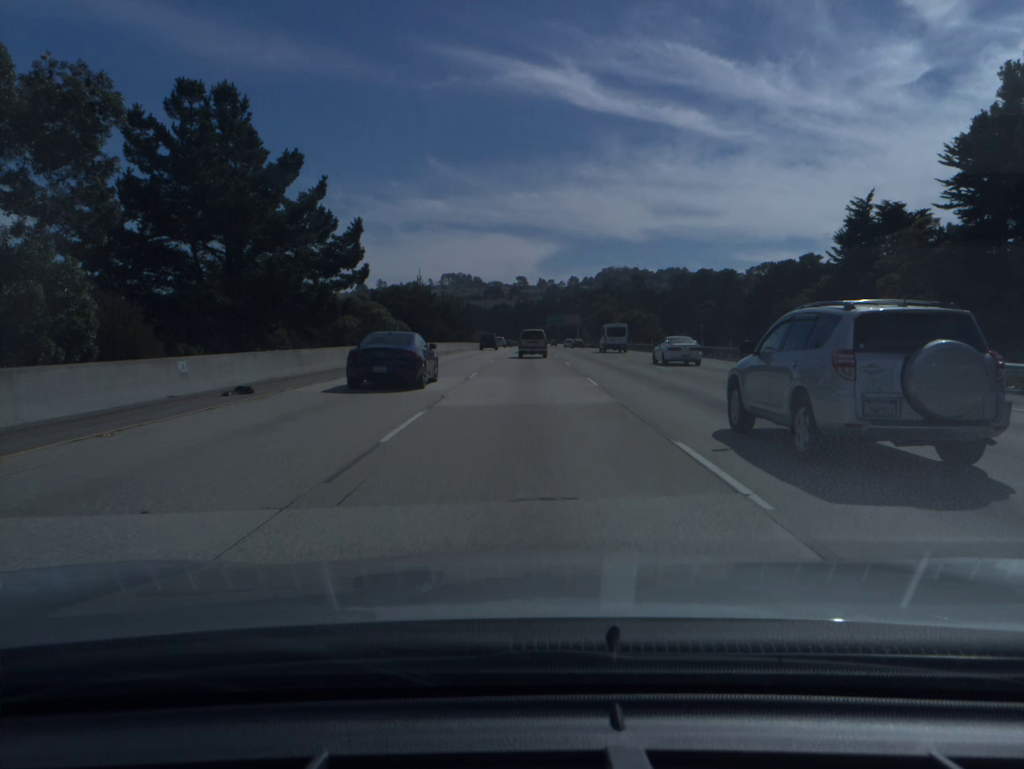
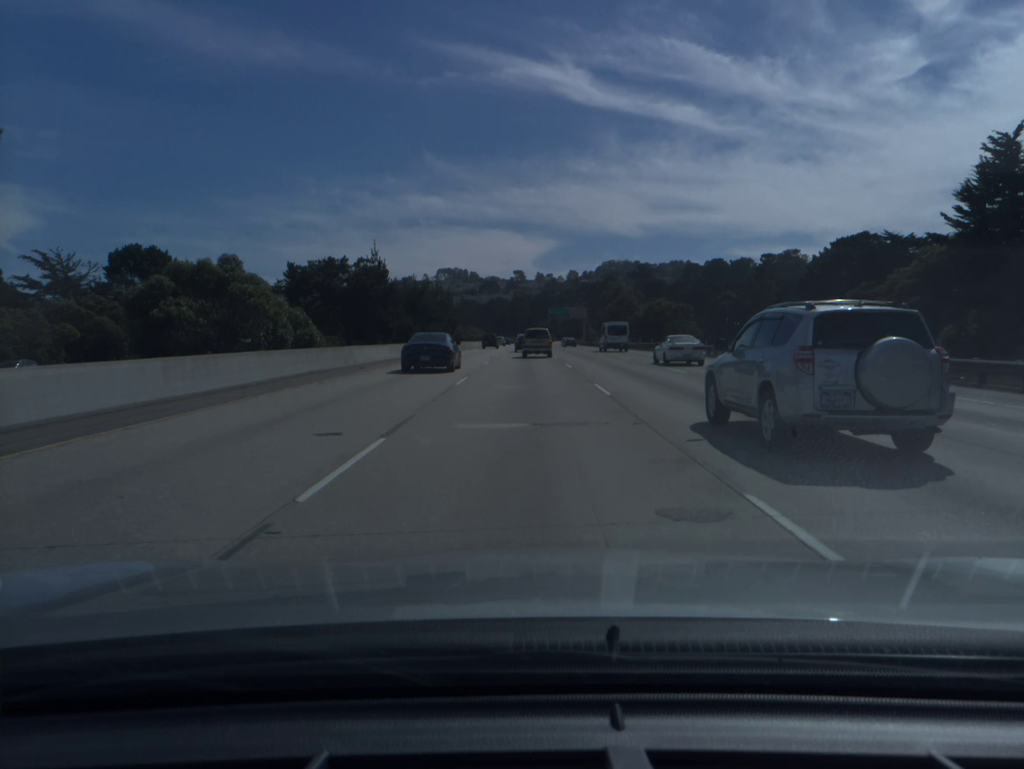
(+0.1, +32.7) m; 0°
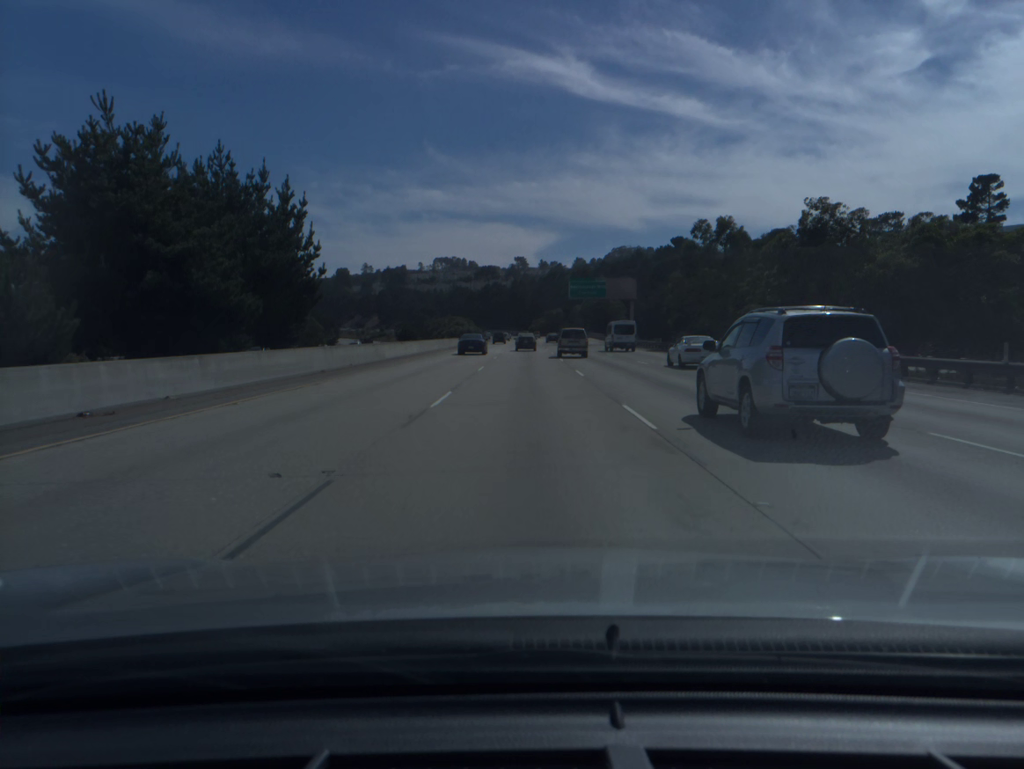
(-0.2, +79.4) m; 0°
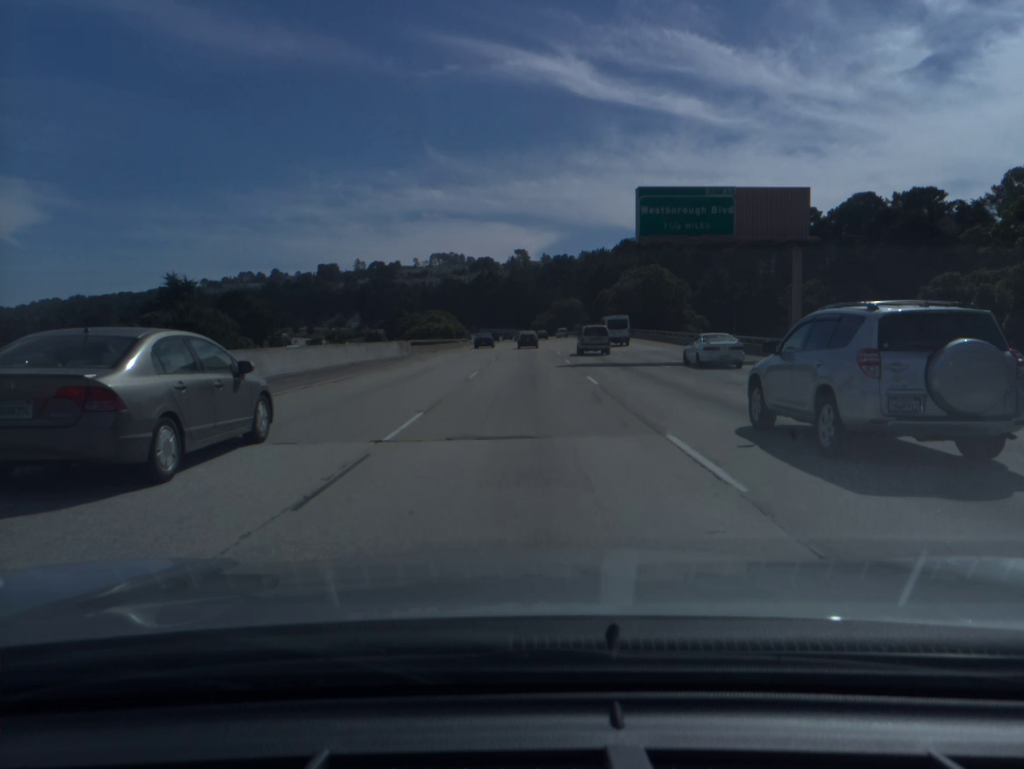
(0.0, +63.3) m; 0°
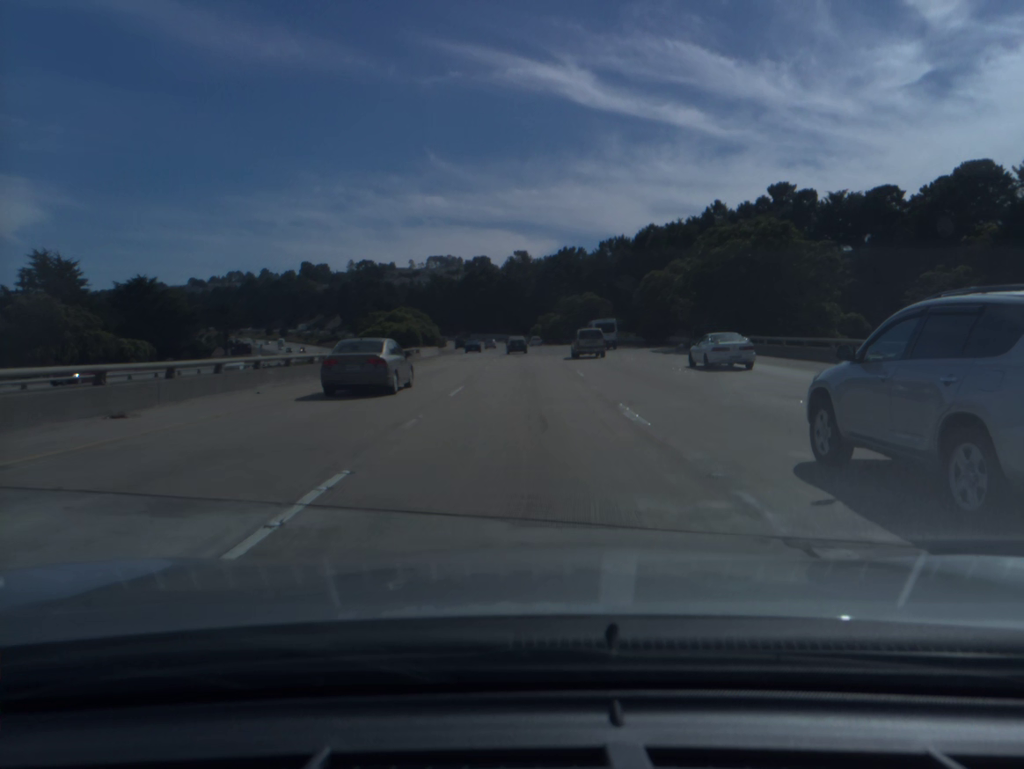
(0.0, +48.0) m; 0°
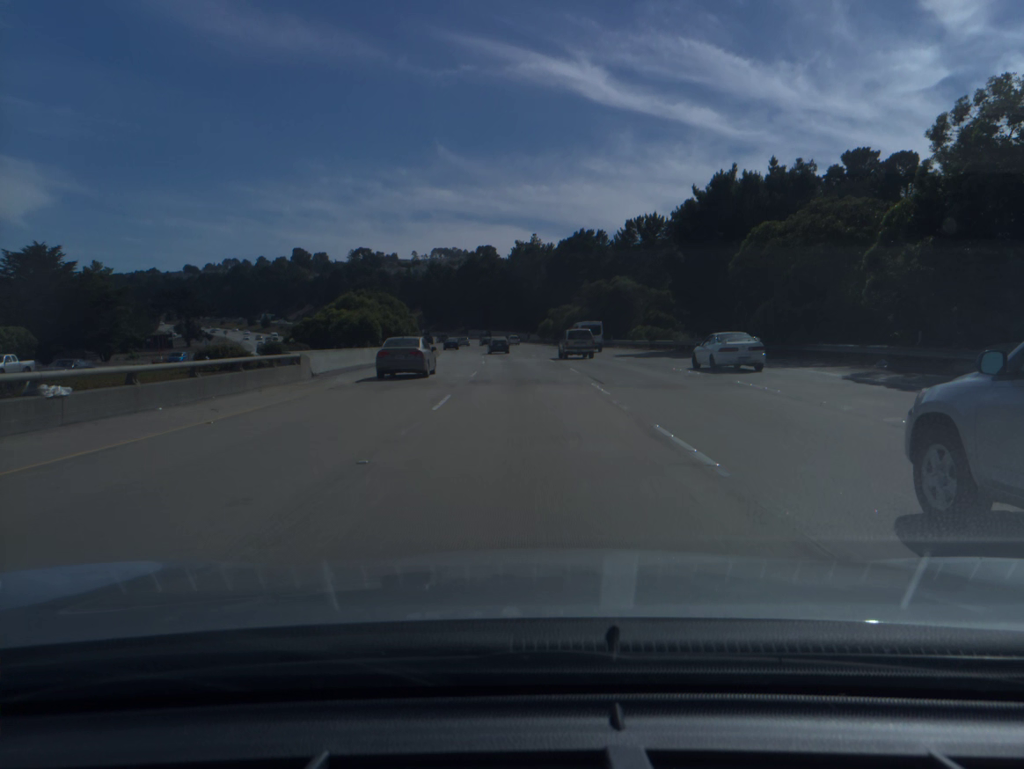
(-0.1, +32.4) m; 0°
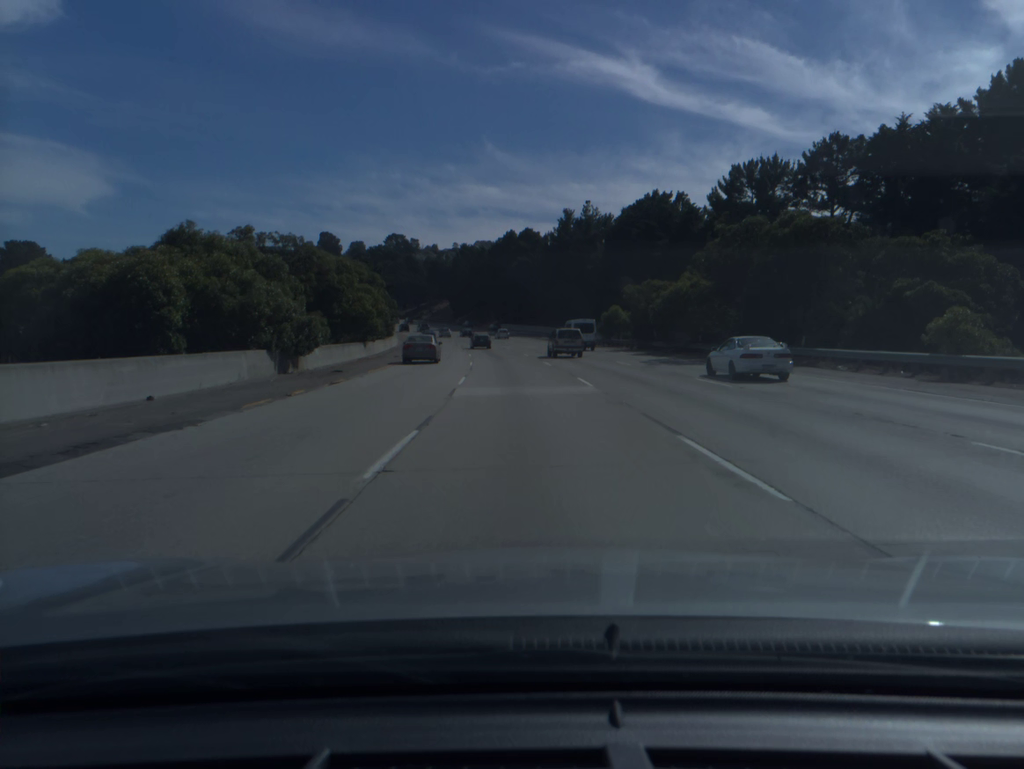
(-1.0, +49.4) m; -3°
